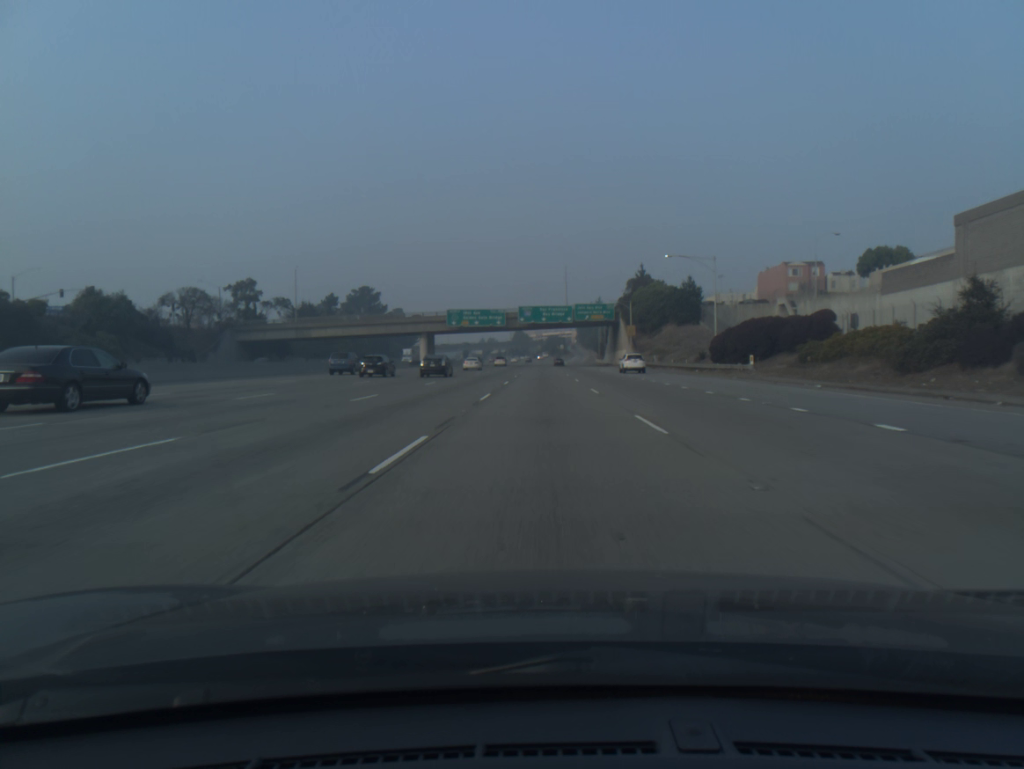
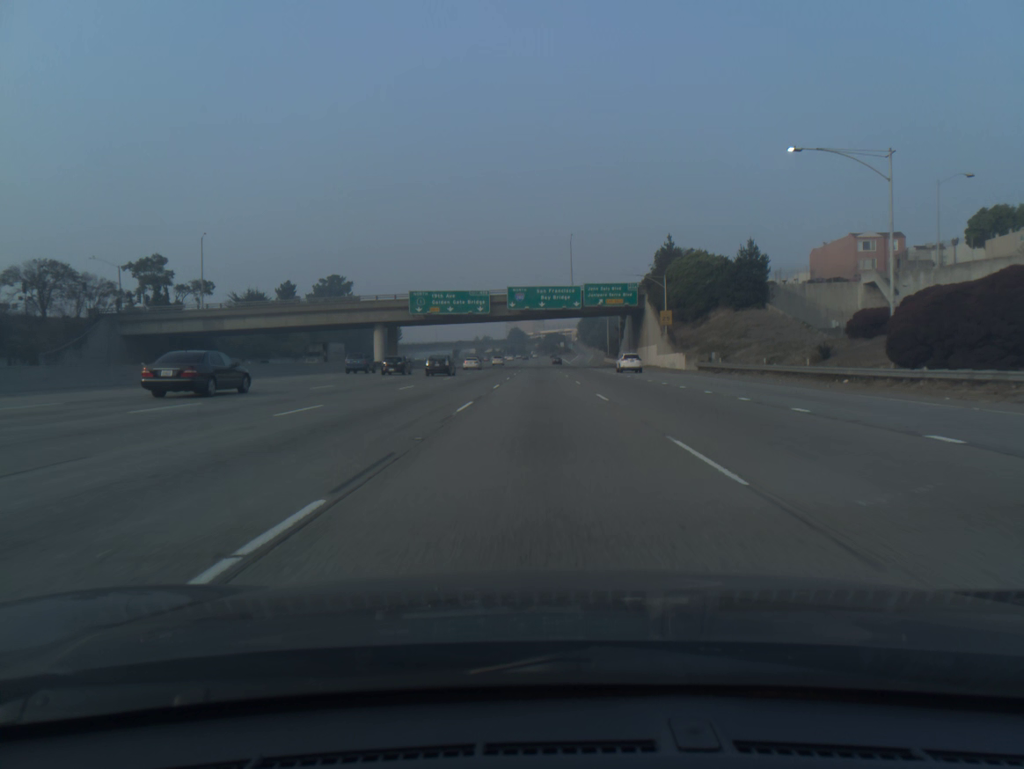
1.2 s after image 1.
(+0.1, +34.5) m; 0°
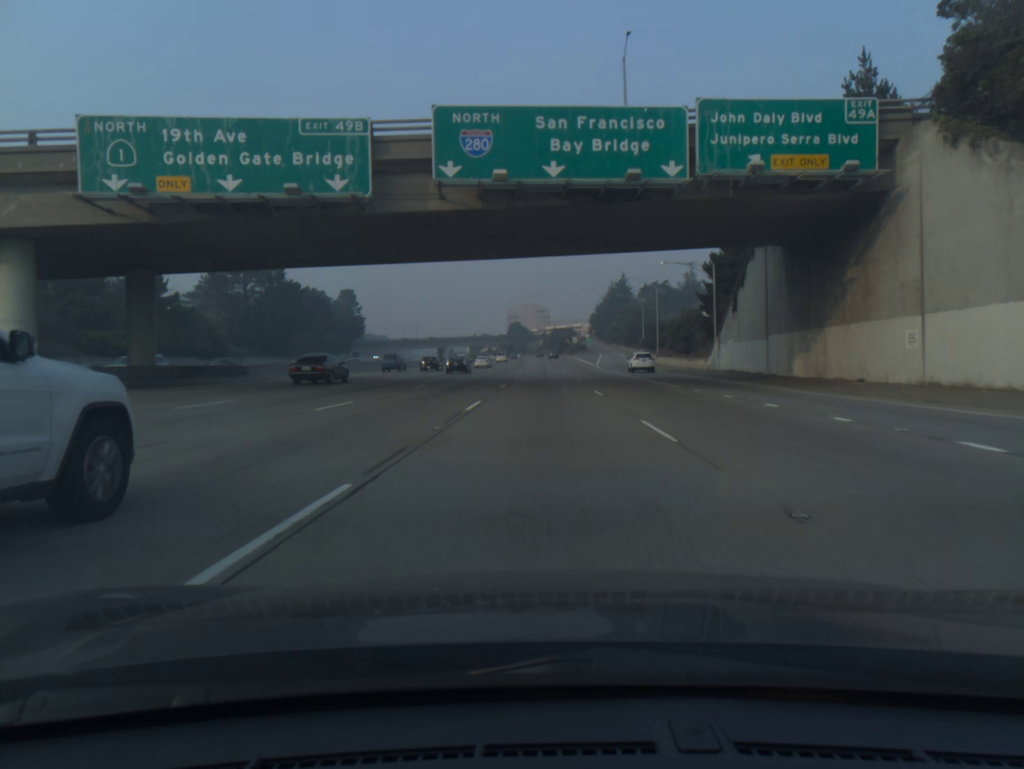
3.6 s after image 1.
(-0.2, +69.1) m; 0°
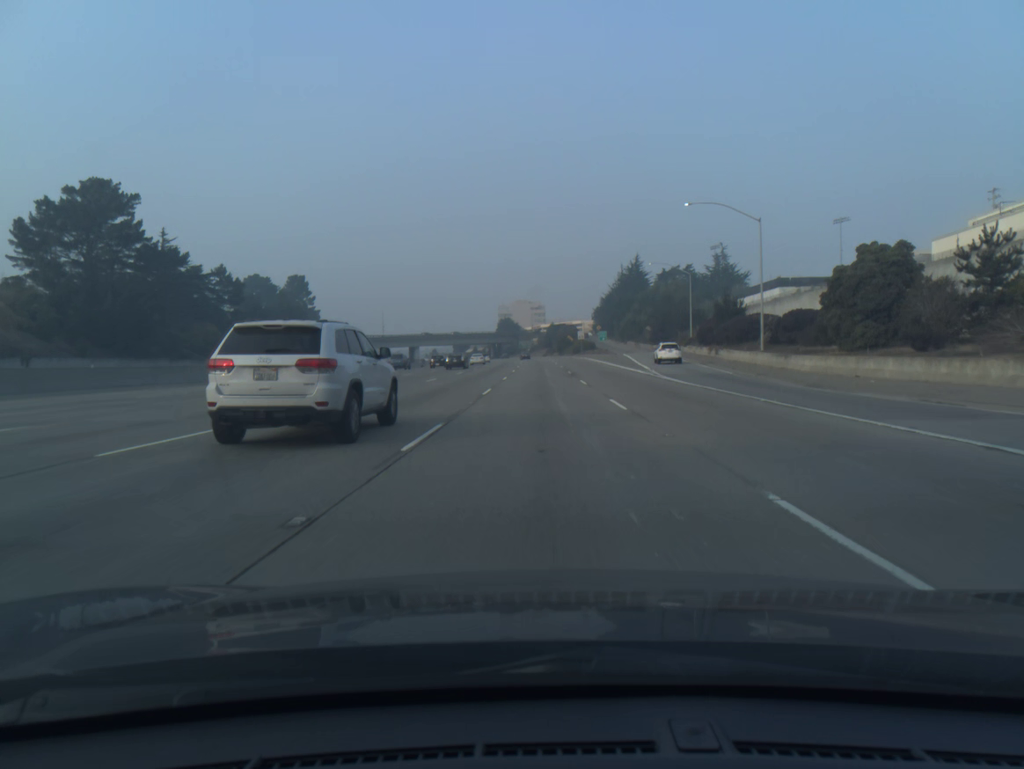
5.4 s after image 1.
(+0.1, +52.0) m; 0°
